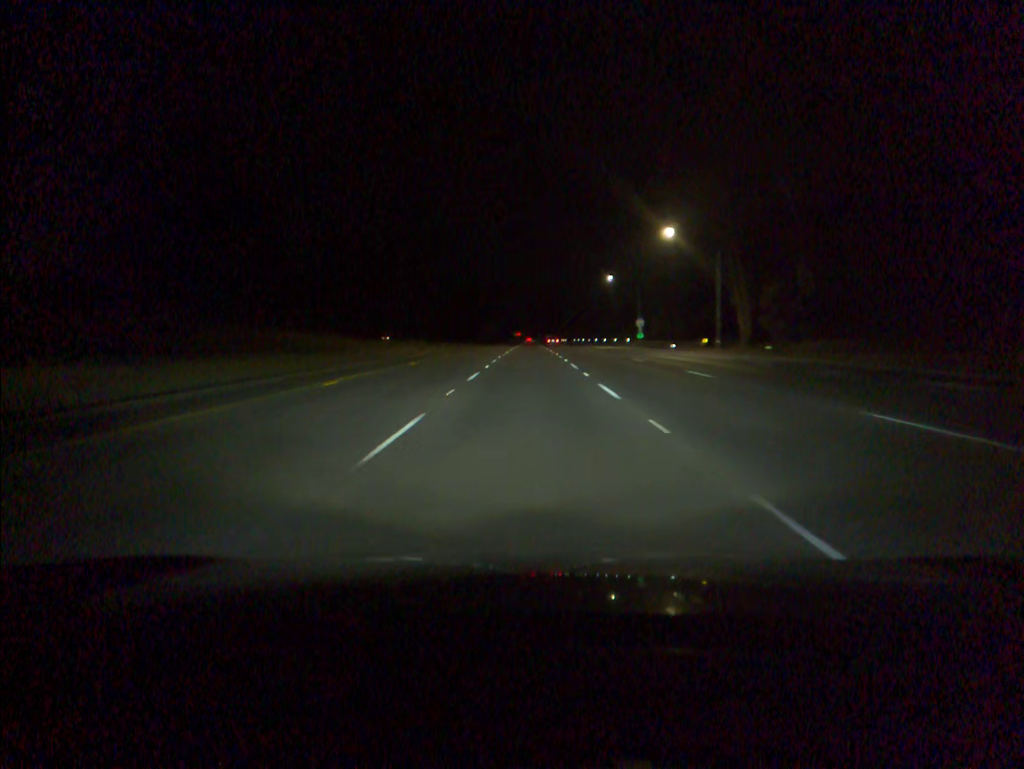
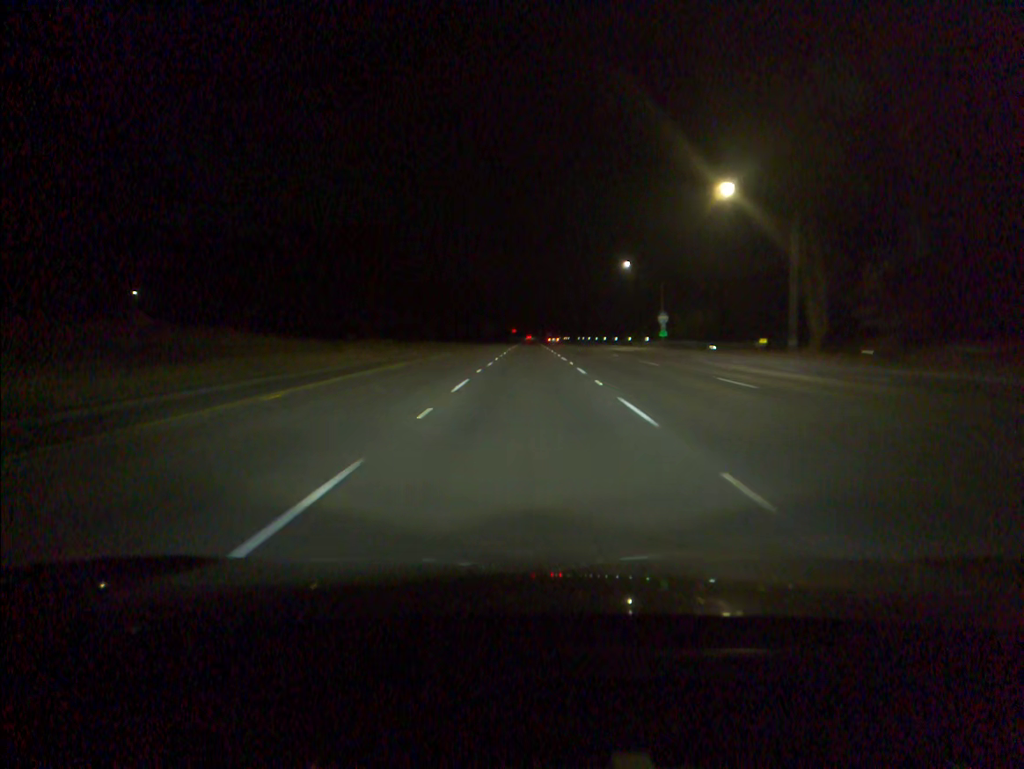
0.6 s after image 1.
(0.0, +19.1) m; 0°
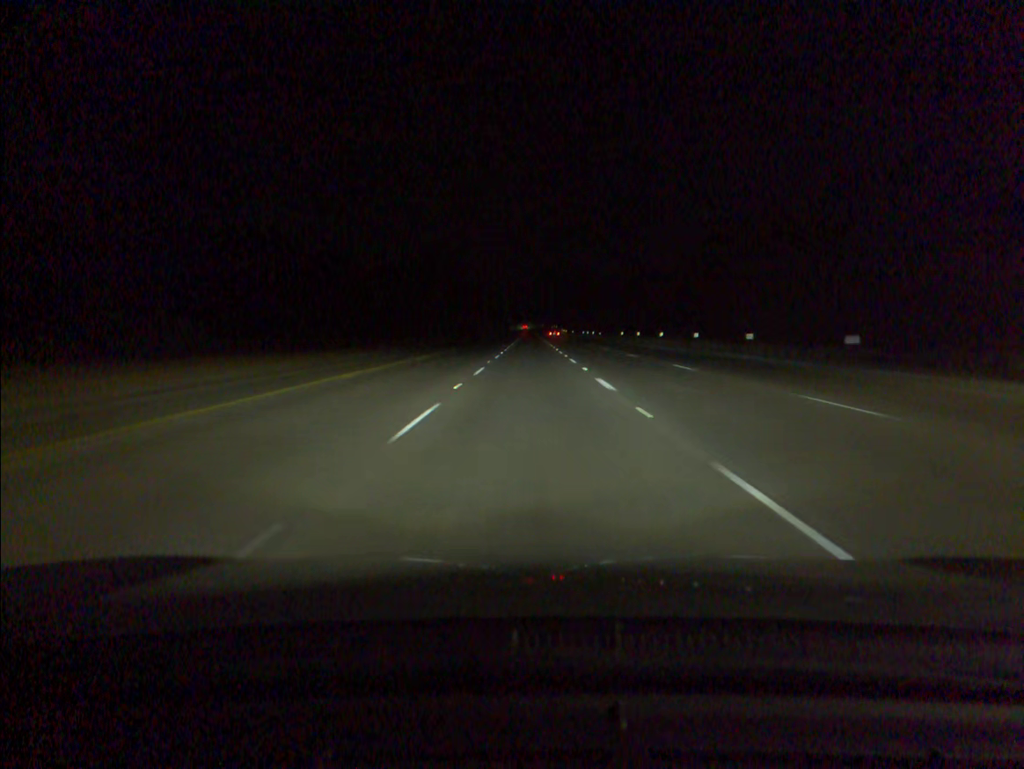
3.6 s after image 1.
(-0.1, +95.7) m; 0°
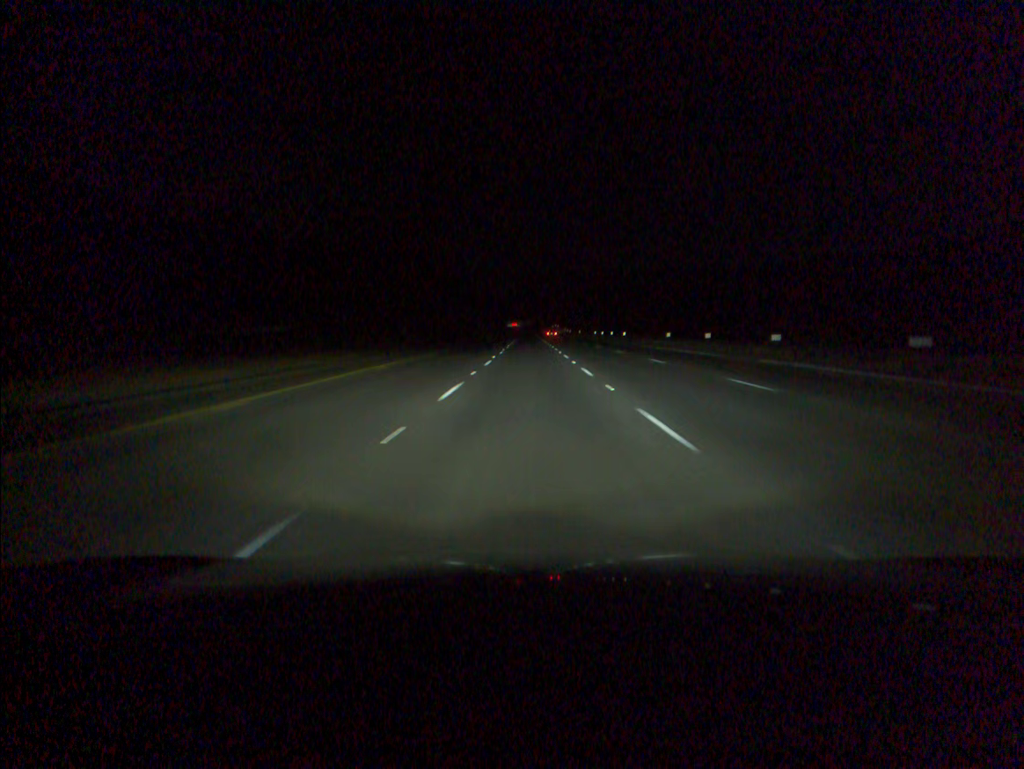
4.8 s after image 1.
(0.0, +38.1) m; 0°
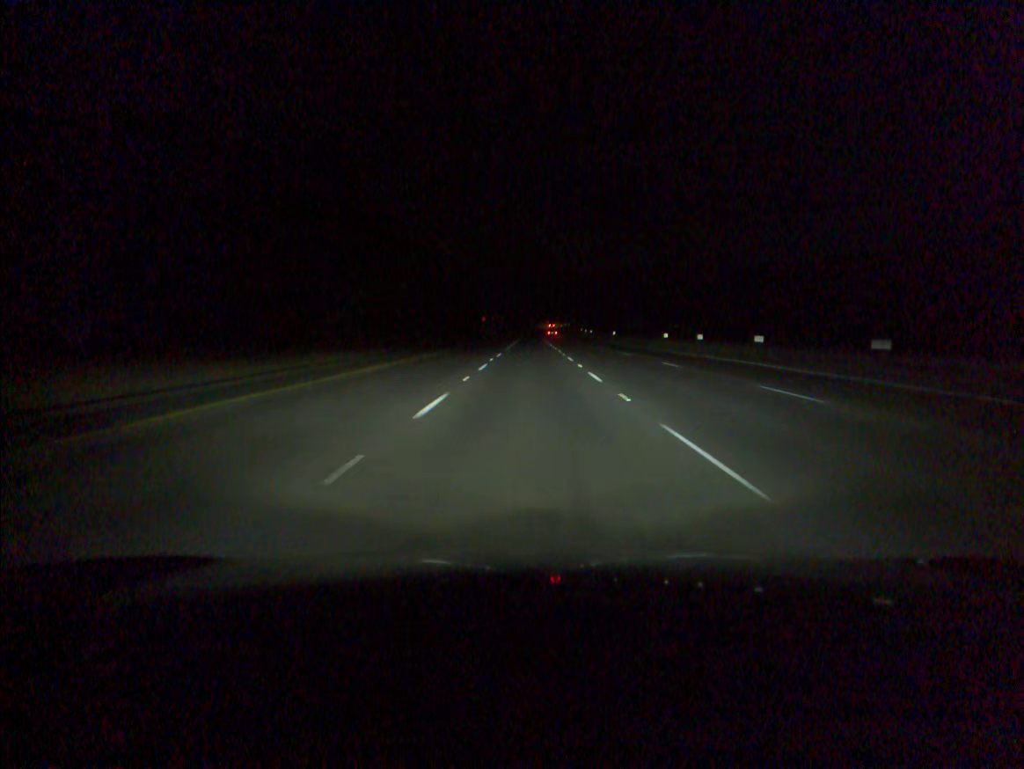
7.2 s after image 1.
(0.0, +75.7) m; 0°
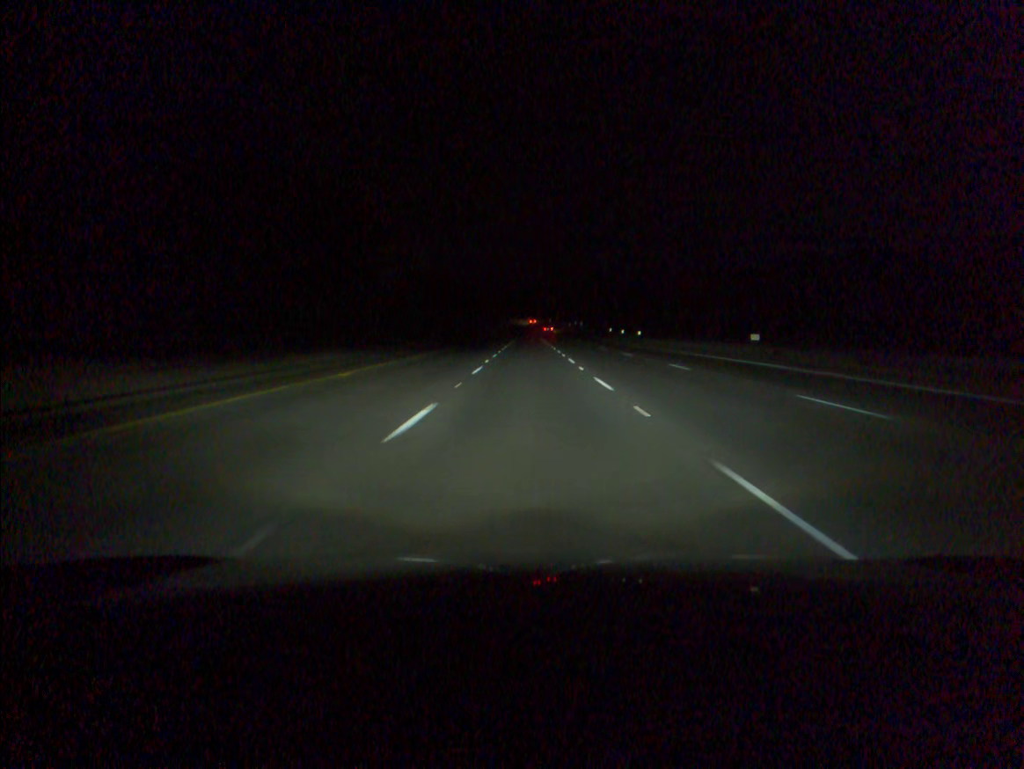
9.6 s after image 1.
(+0.1, +75.8) m; 0°
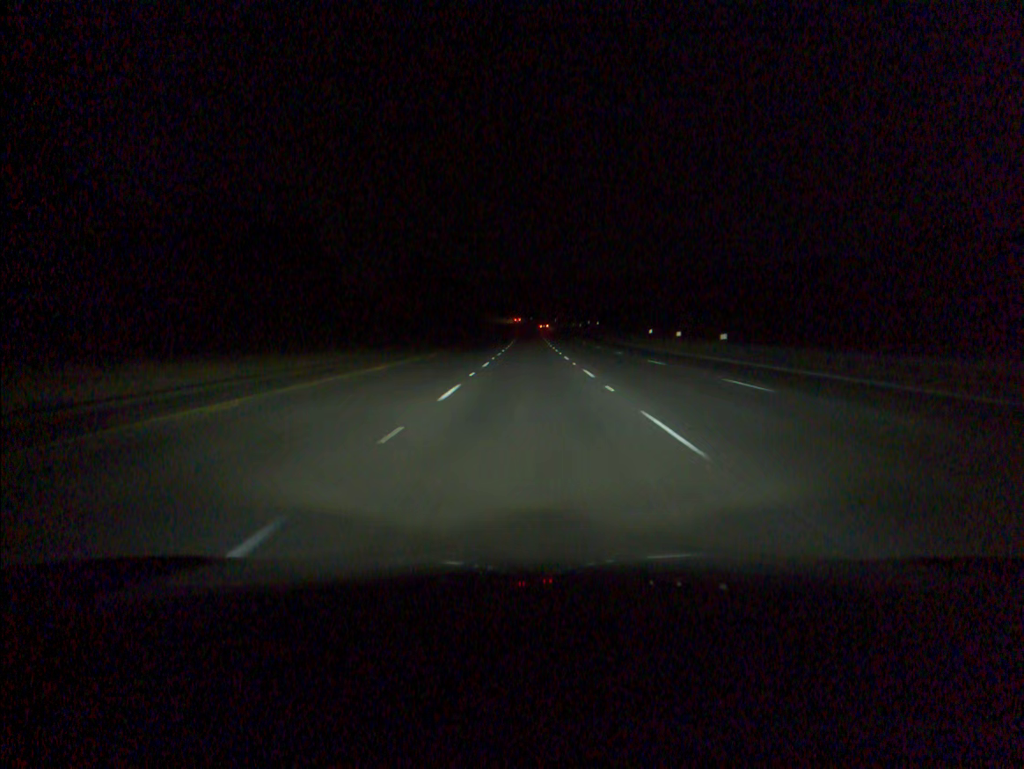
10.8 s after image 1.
(0.0, +38.1) m; 0°
